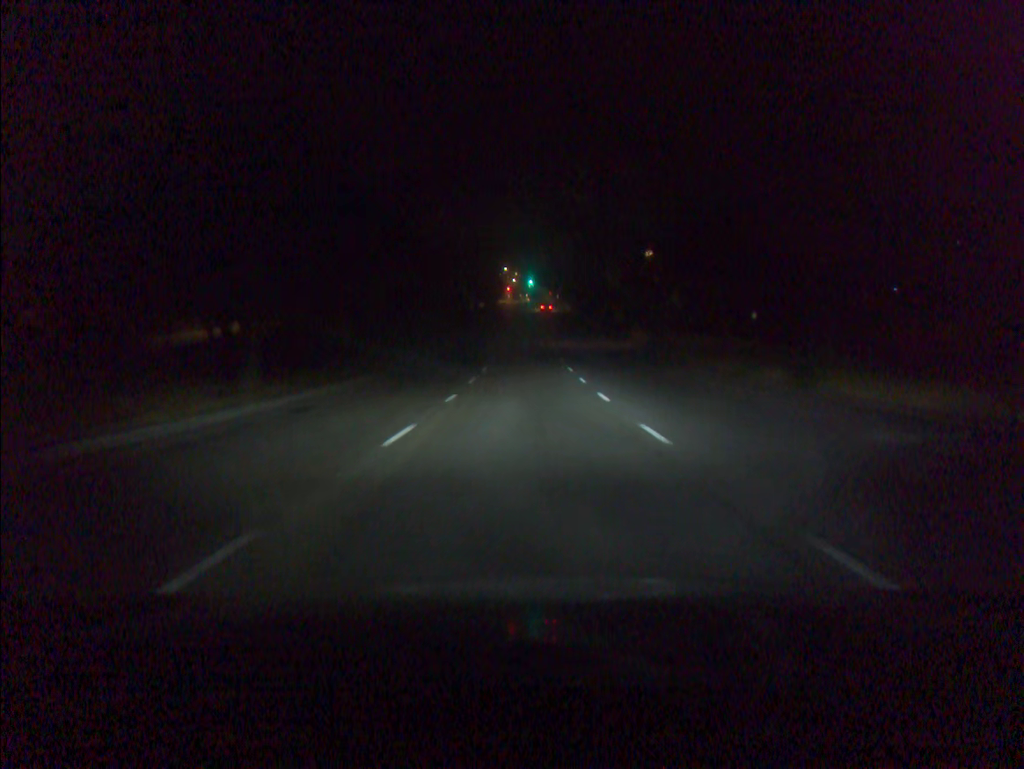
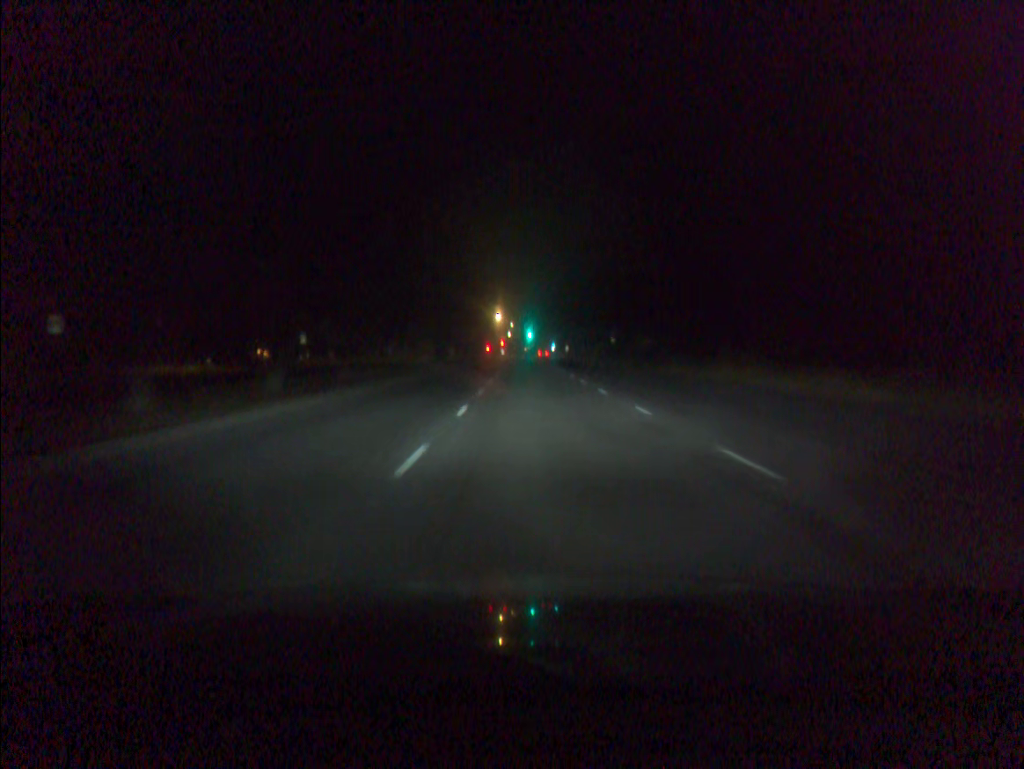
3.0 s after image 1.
(-0.1, +53.0) m; 0°
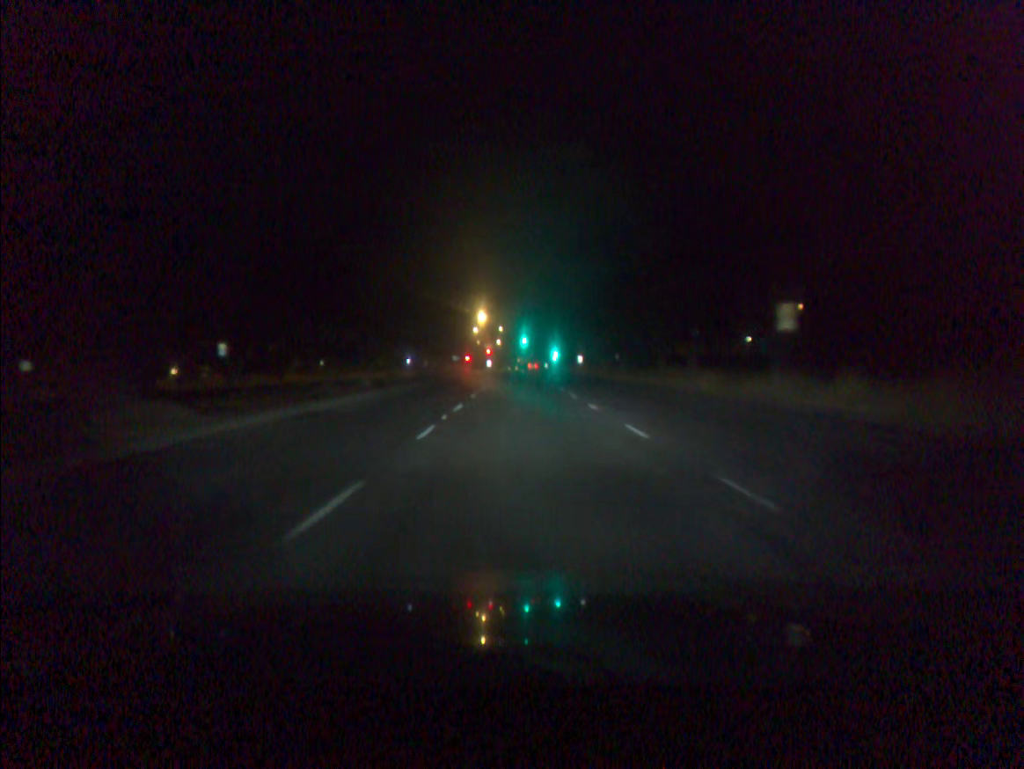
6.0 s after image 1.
(+0.6, +52.7) m; +1°
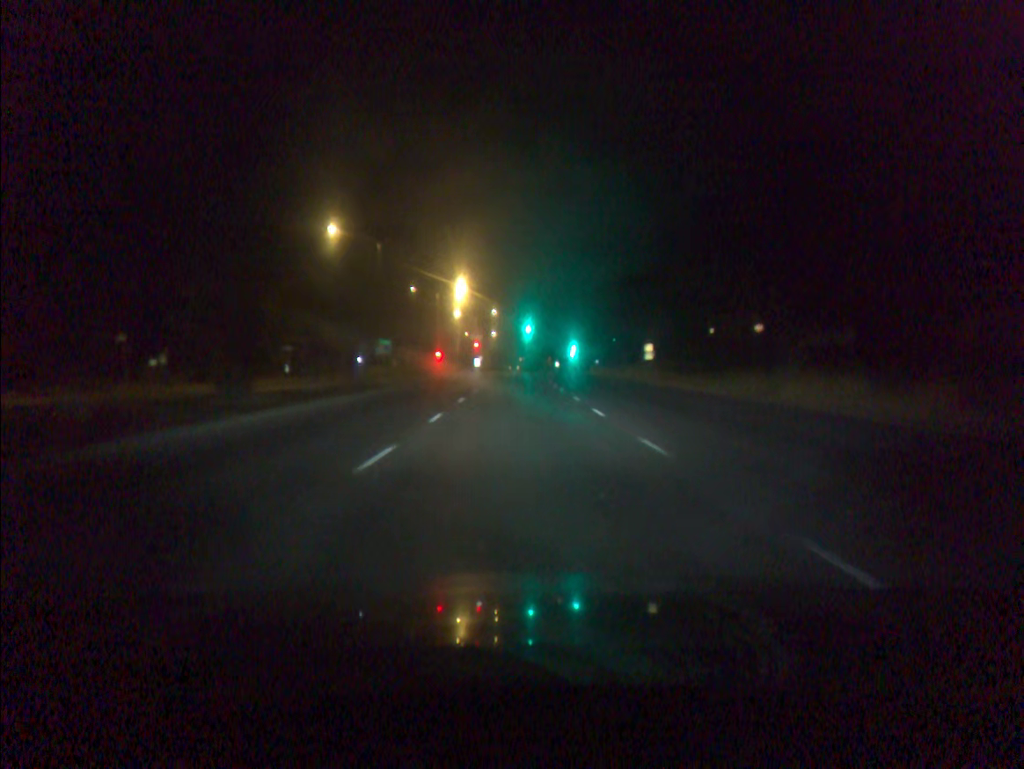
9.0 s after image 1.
(0.0, +54.1) m; 0°
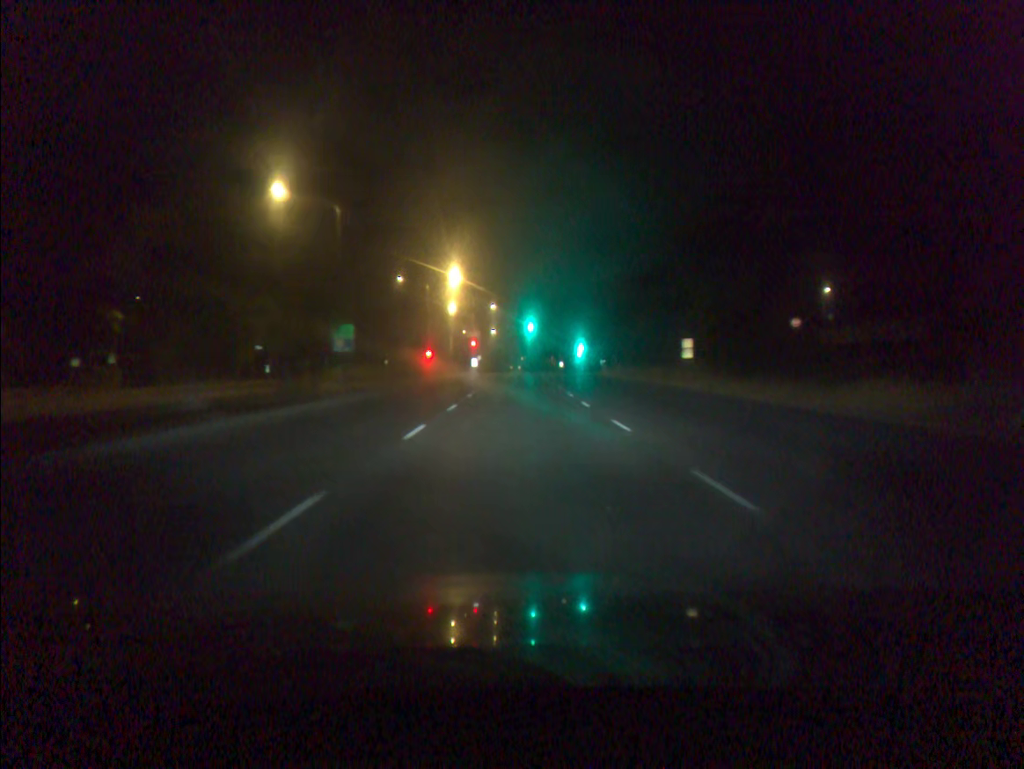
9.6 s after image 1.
(0.0, +11.0) m; 0°
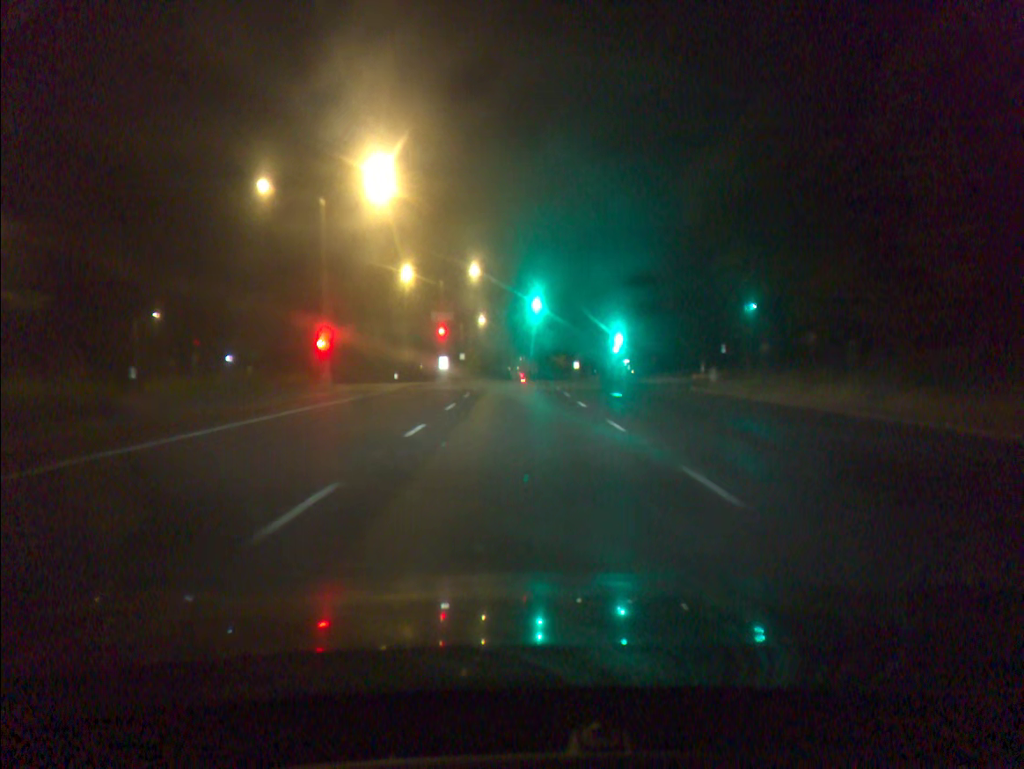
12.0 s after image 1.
(0.0, +42.6) m; 0°
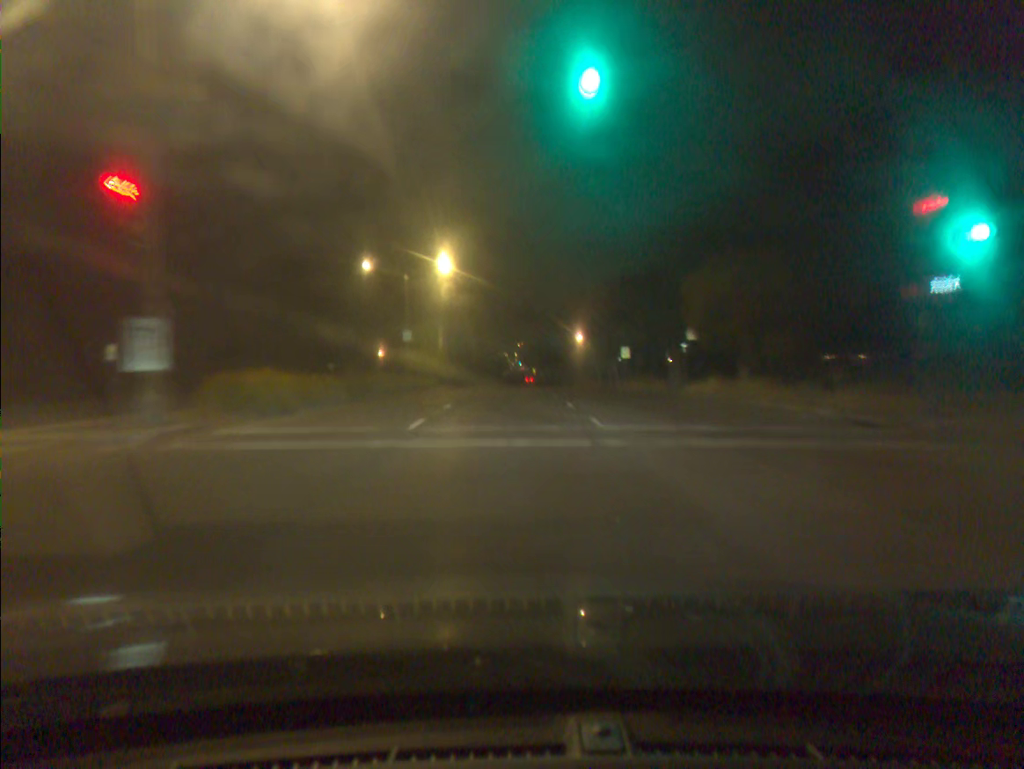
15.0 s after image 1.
(0.0, +51.6) m; 0°
